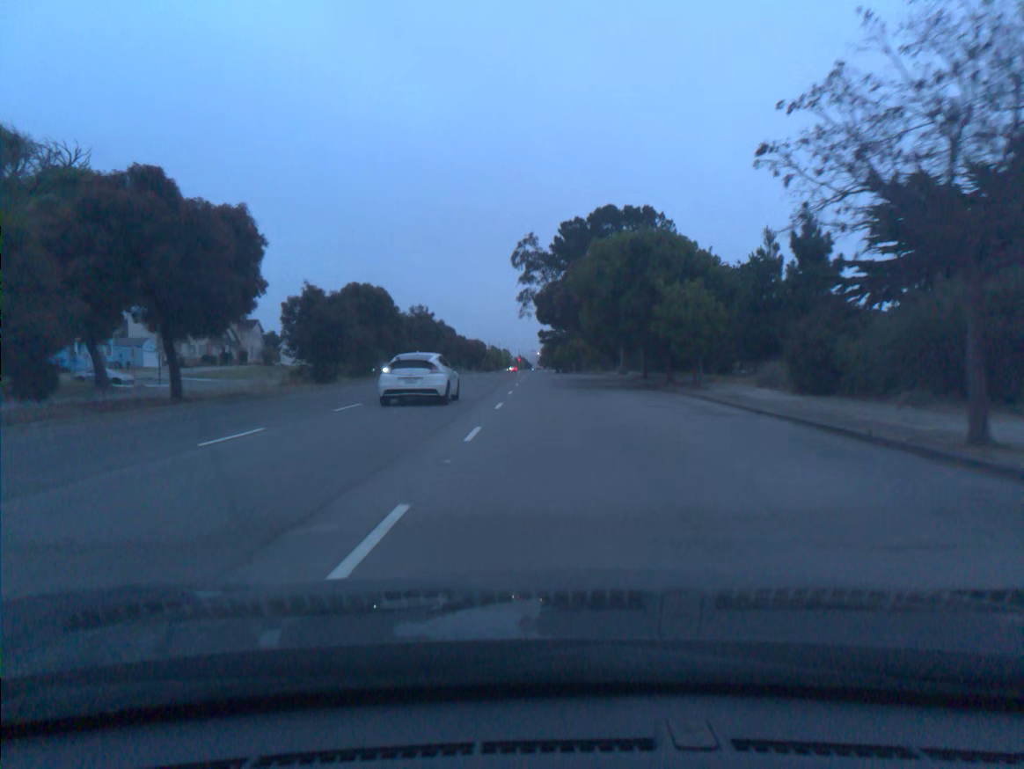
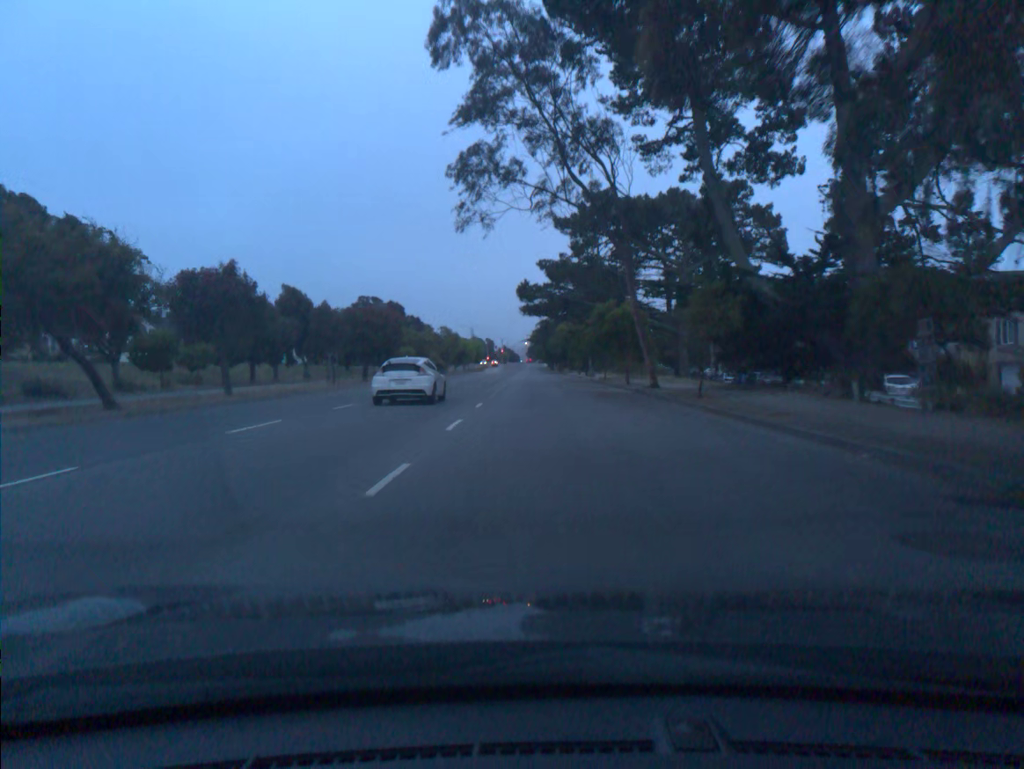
(+0.4, +62.3) m; +1°
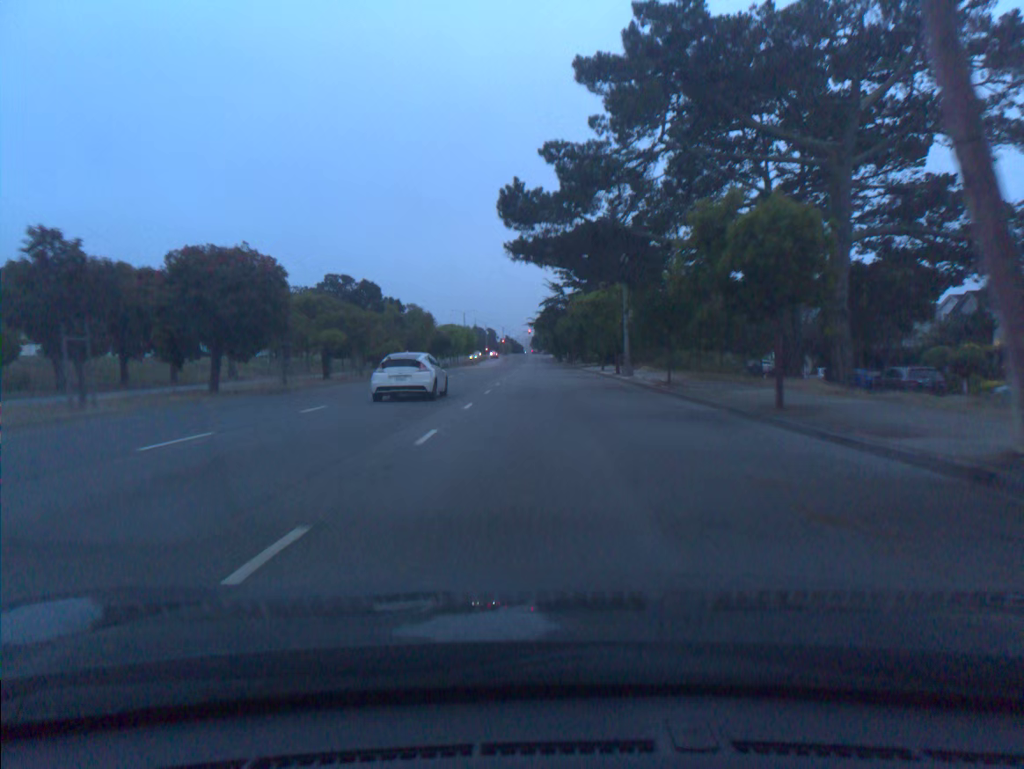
(-0.1, +24.5) m; 0°
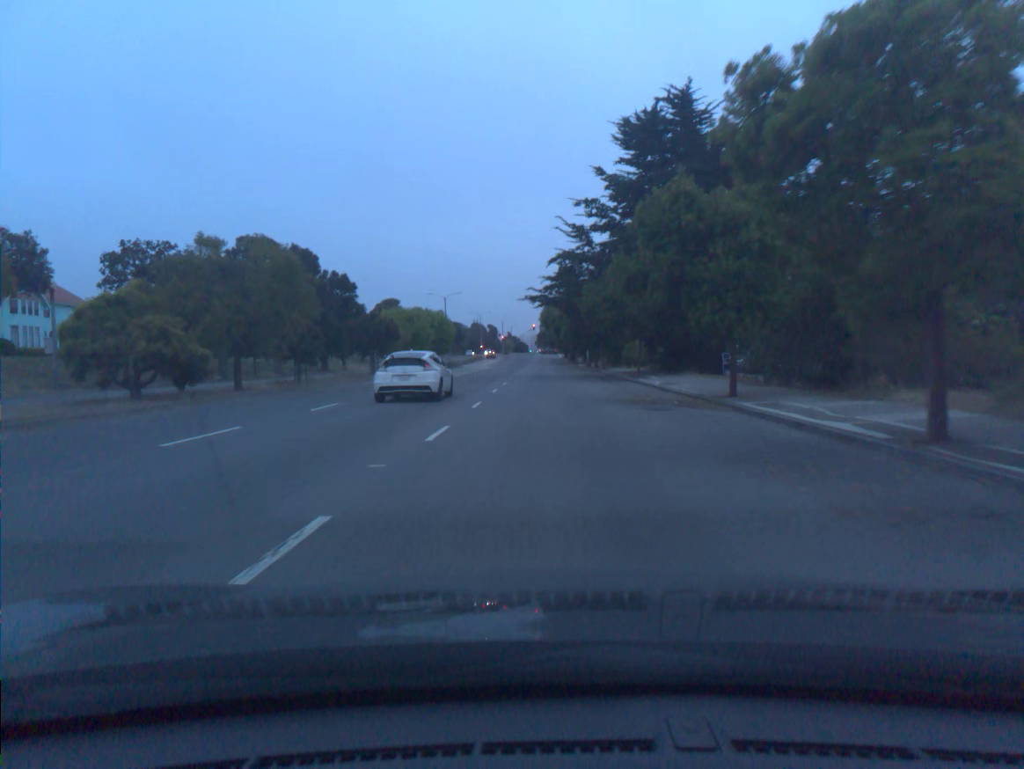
(-0.1, +36.1) m; 0°
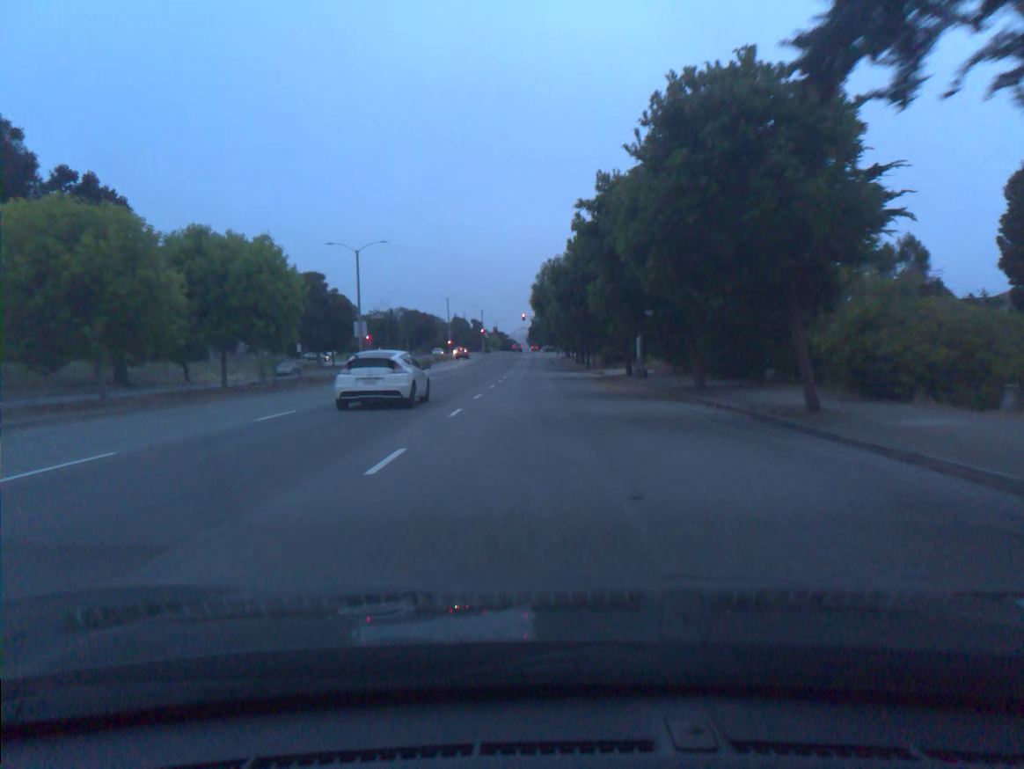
(+0.2, +46.4) m; +1°
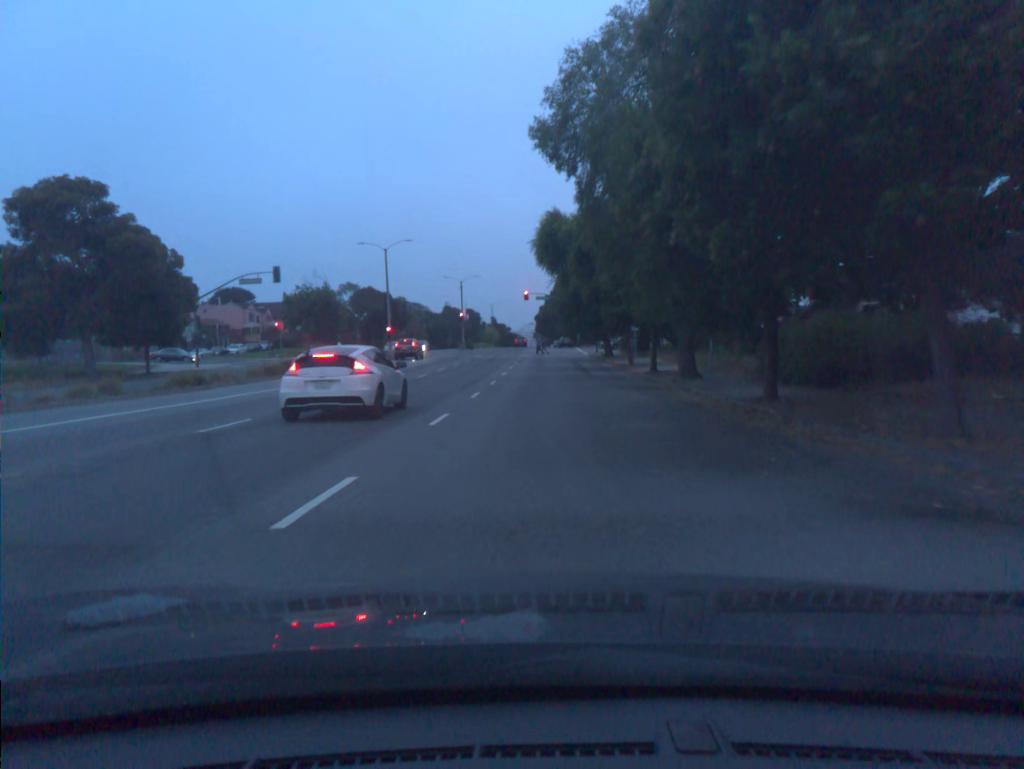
(-0.2, +52.9) m; -1°
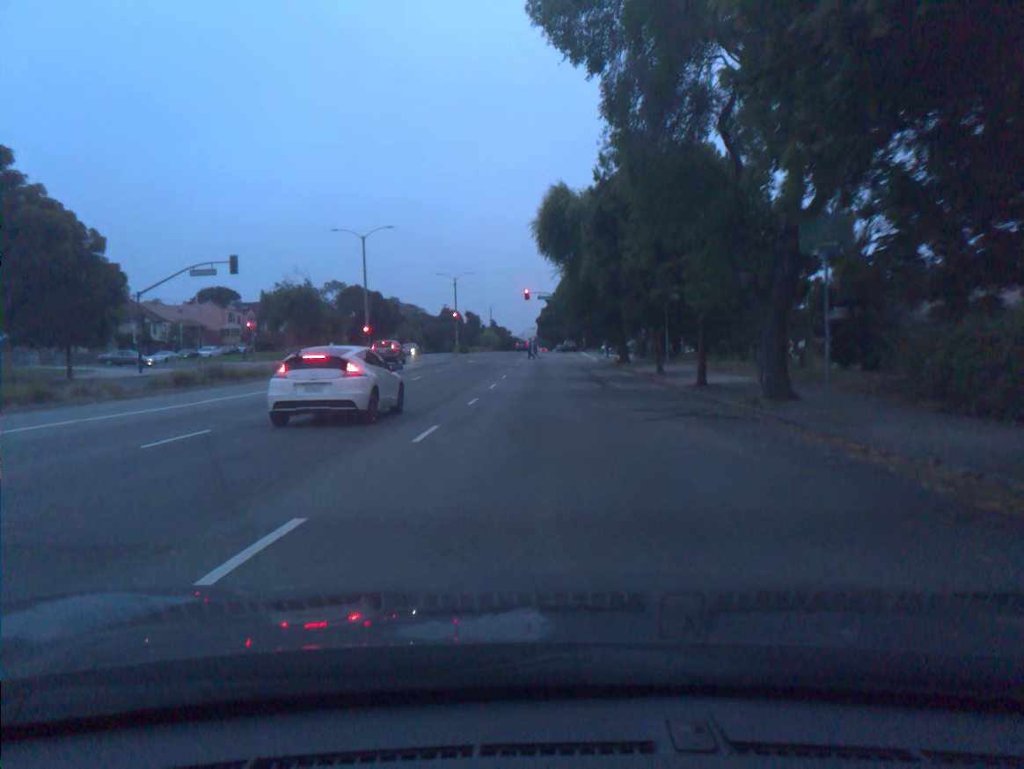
(0.0, +9.2) m; 0°
